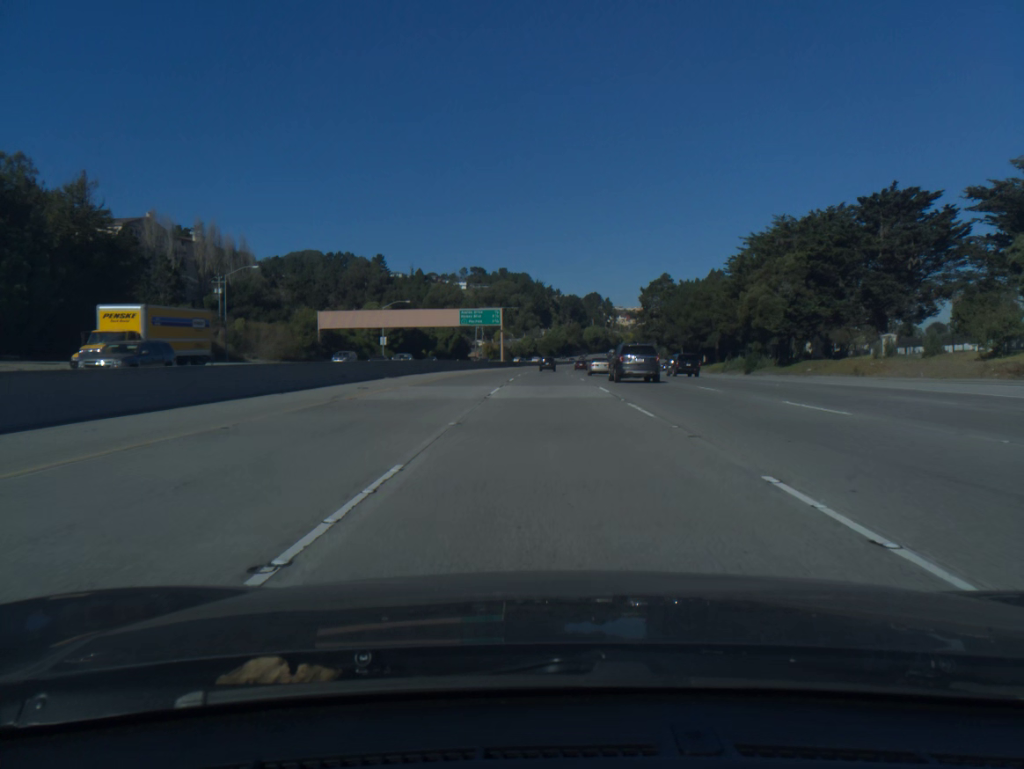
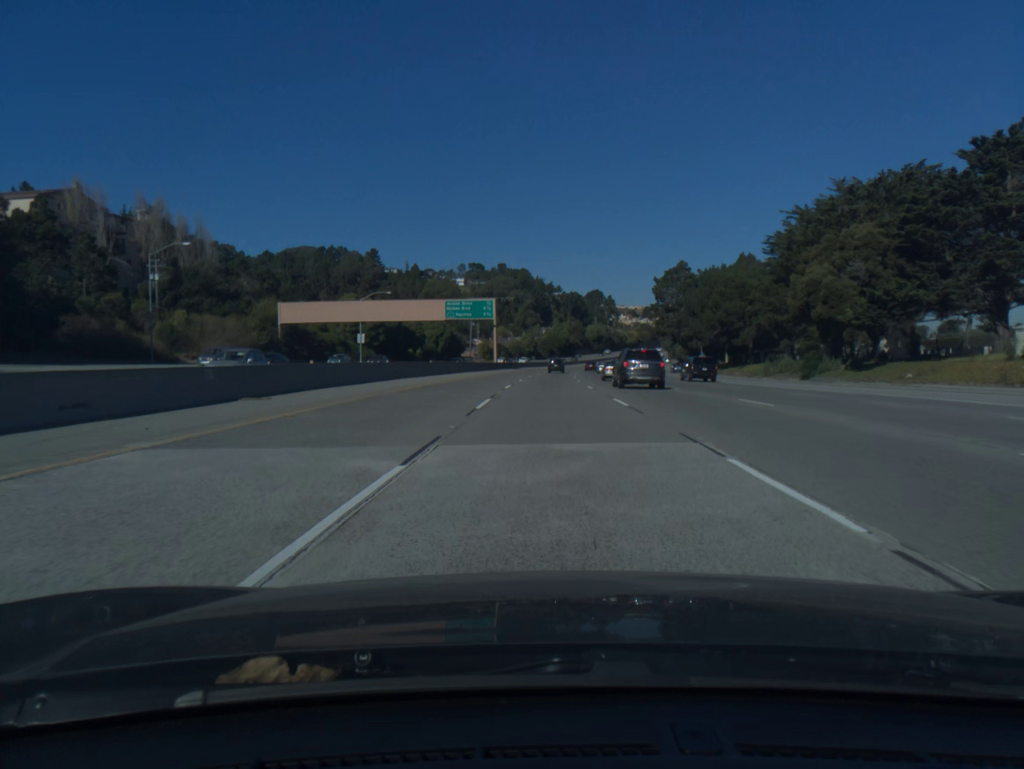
(0.0, +19.9) m; 0°
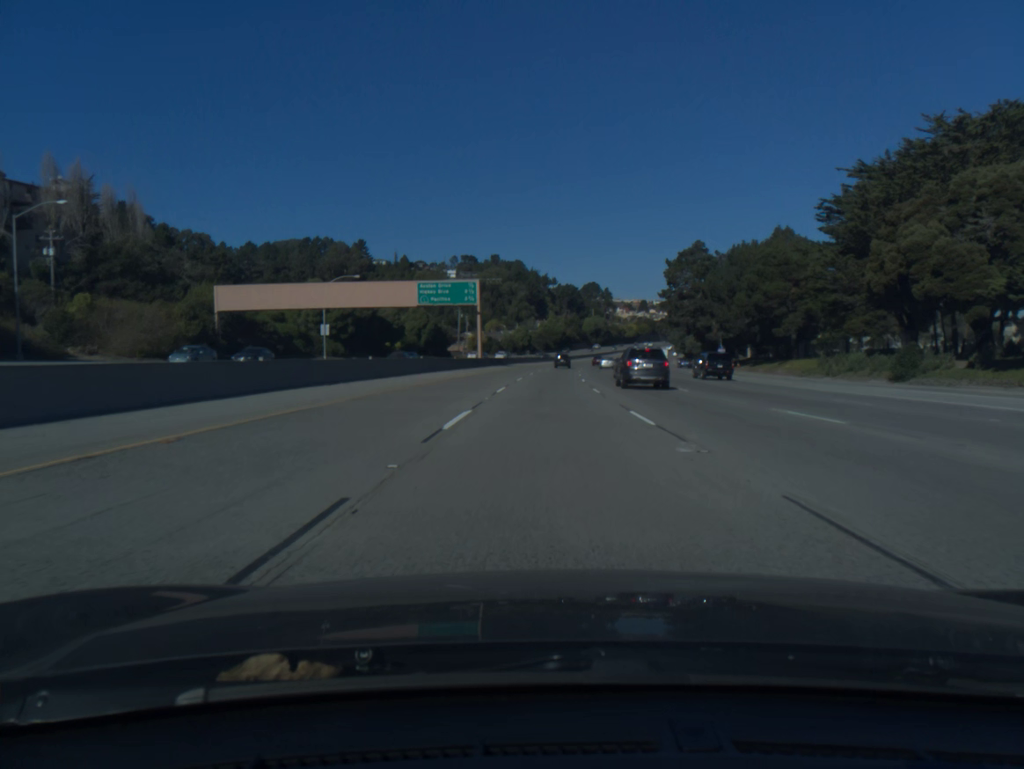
(0.0, +19.8) m; 0°
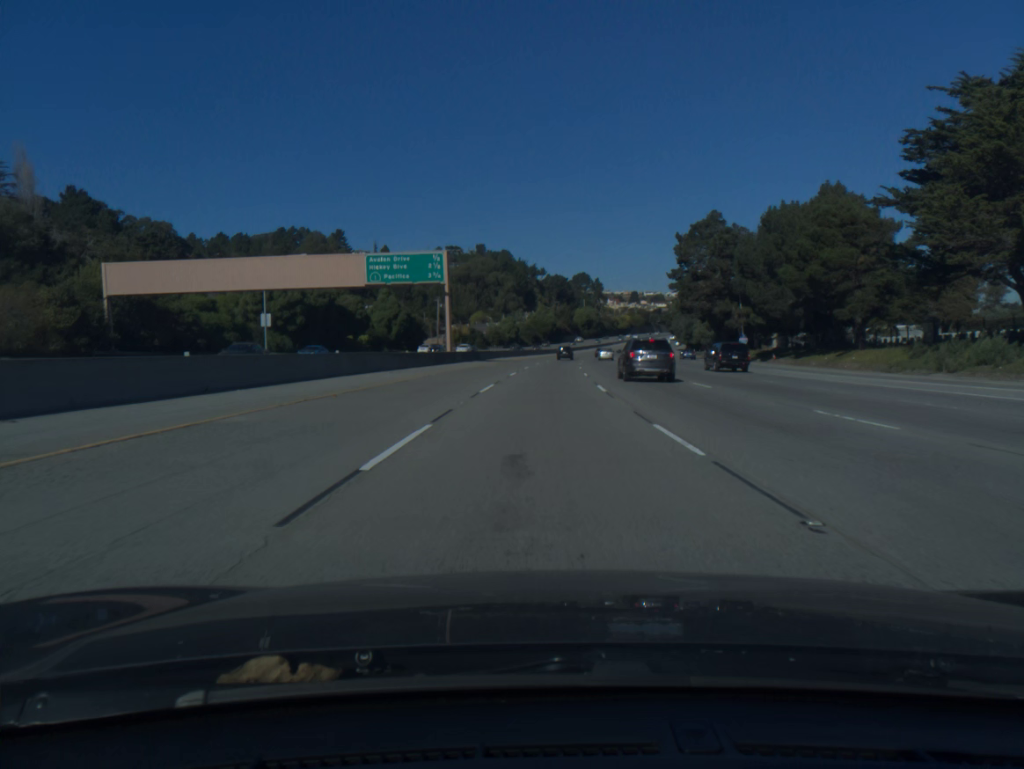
(+0.1, +19.8) m; +1°
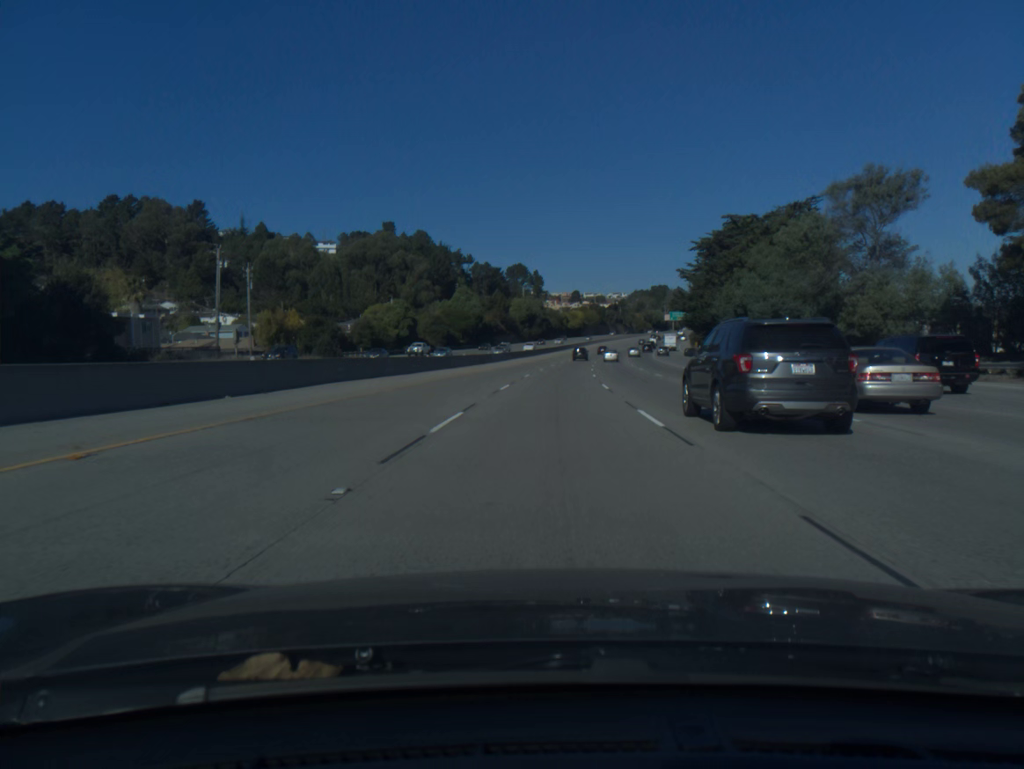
(+3.7, +98.3) m; +5°
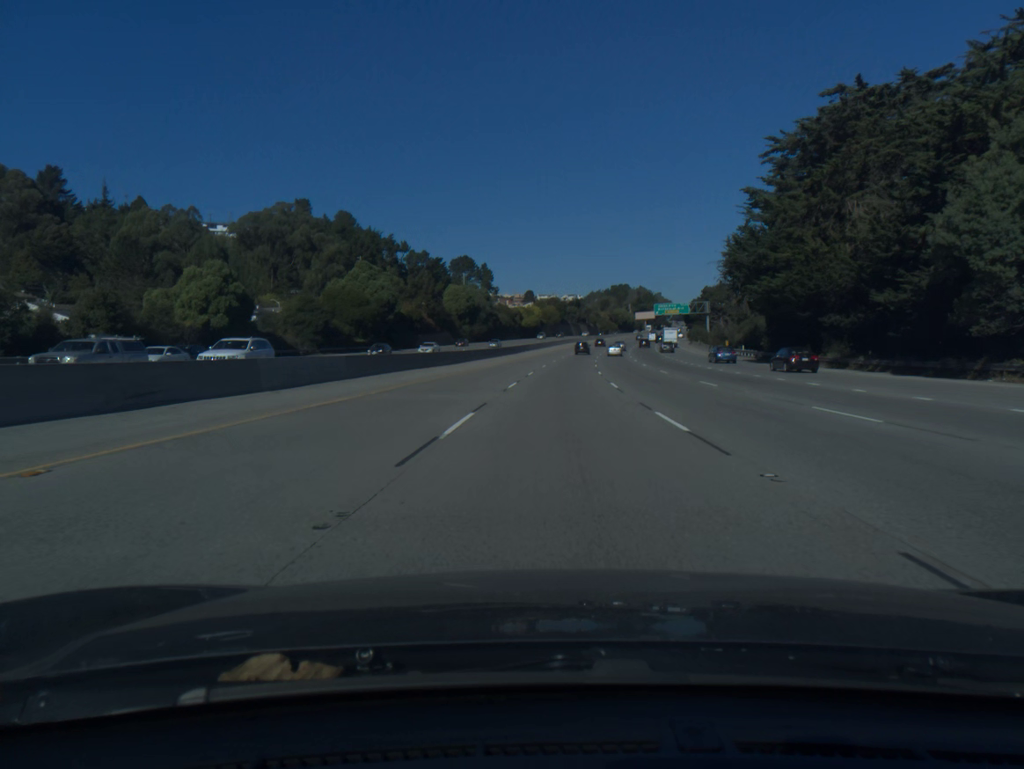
(+1.6, +59.3) m; +3°
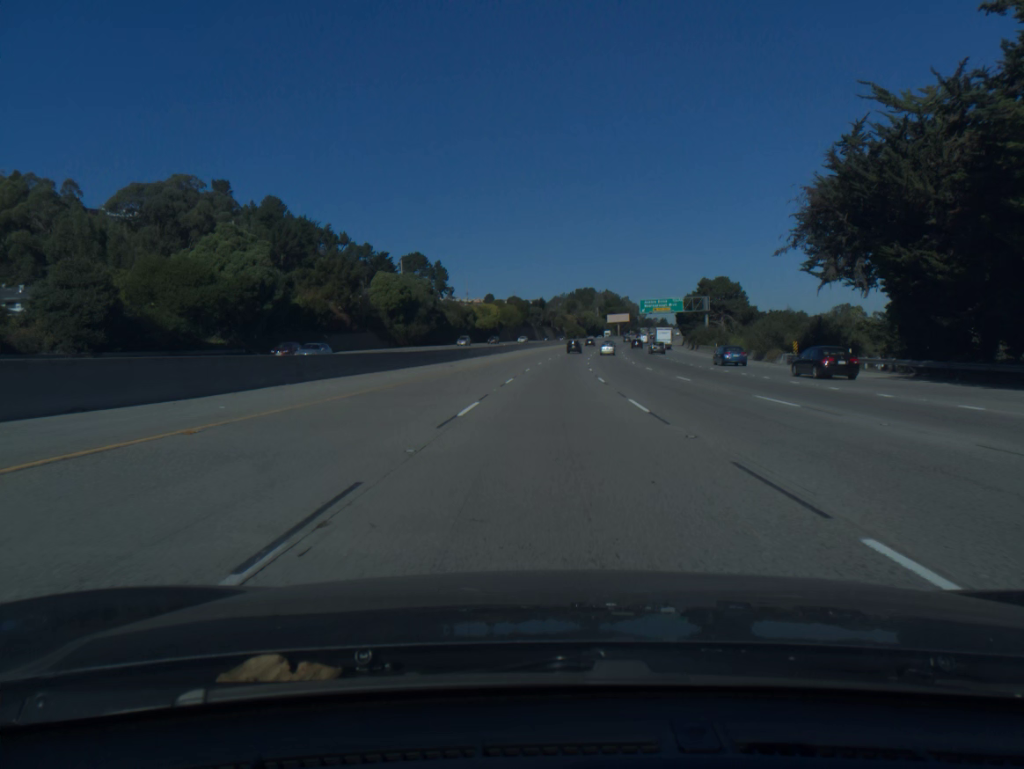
(+0.9, +39.9) m; +3°
